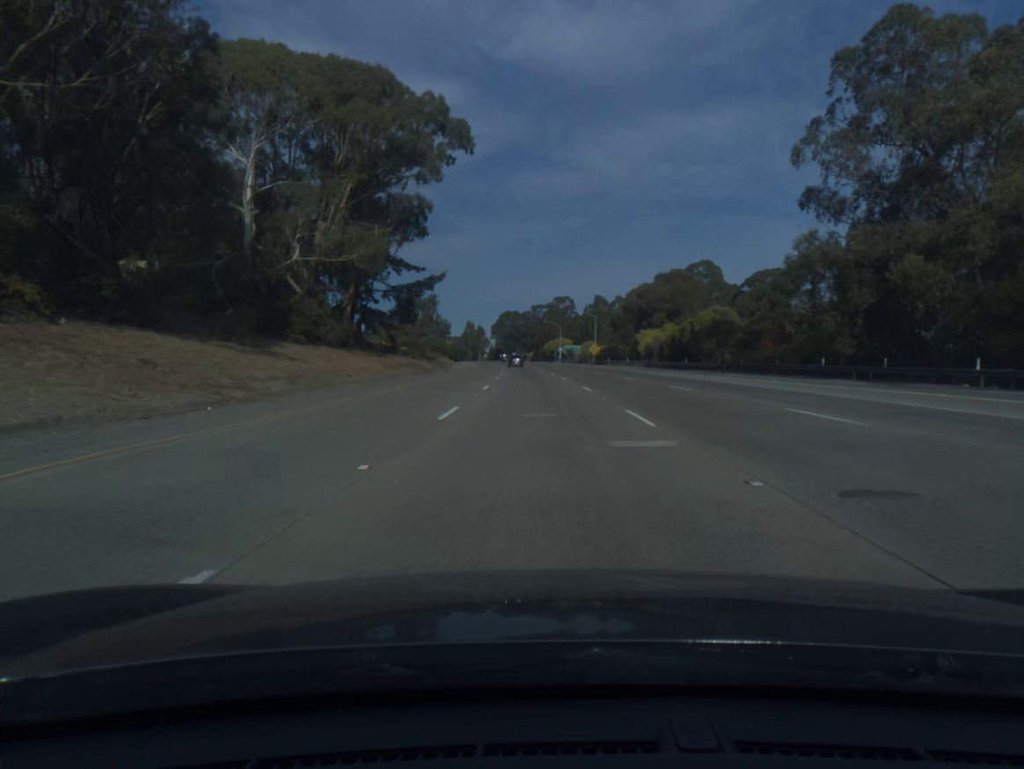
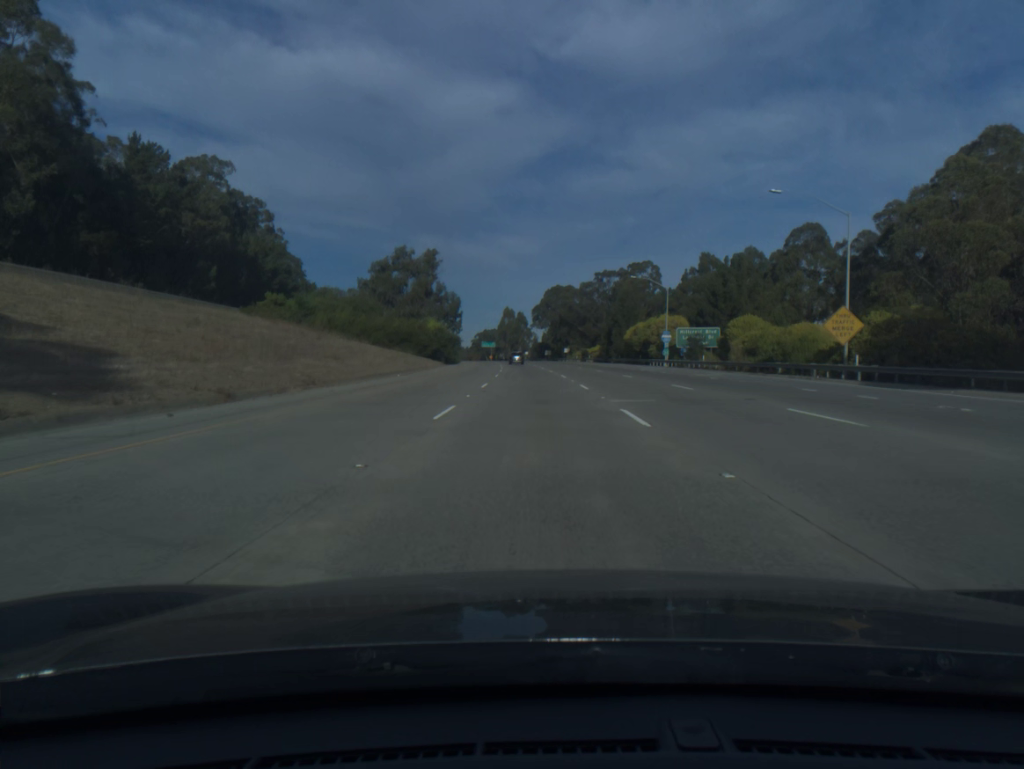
(-3.4, +102.4) m; -4°
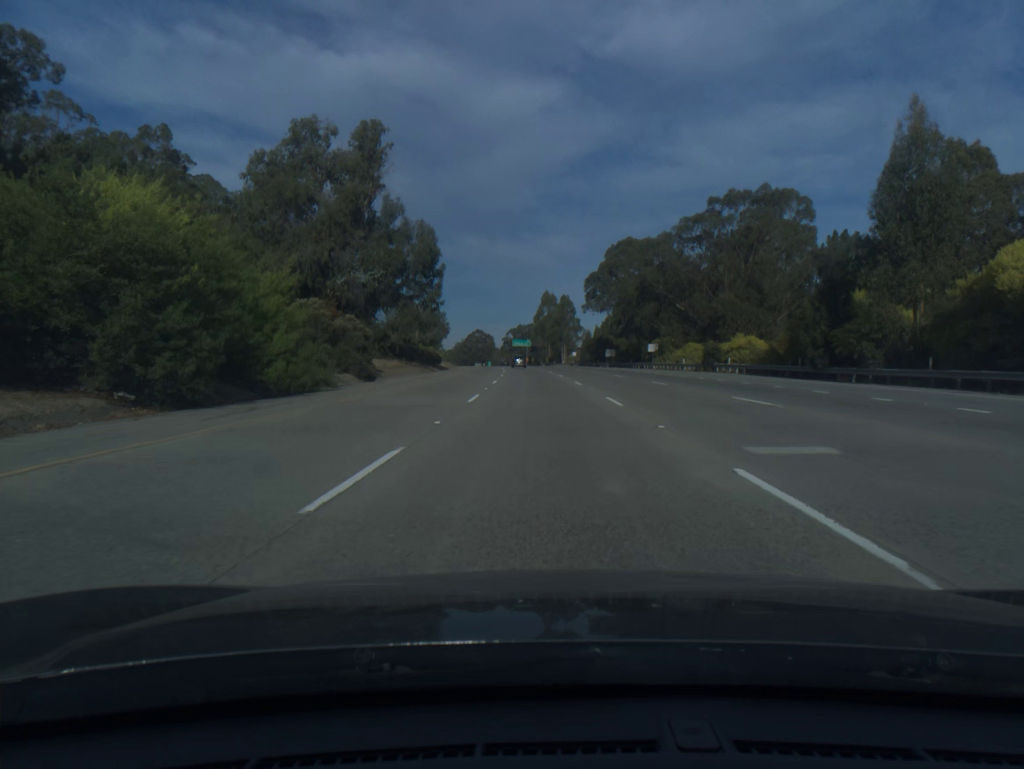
(-2.3, +82.0) m; -3°
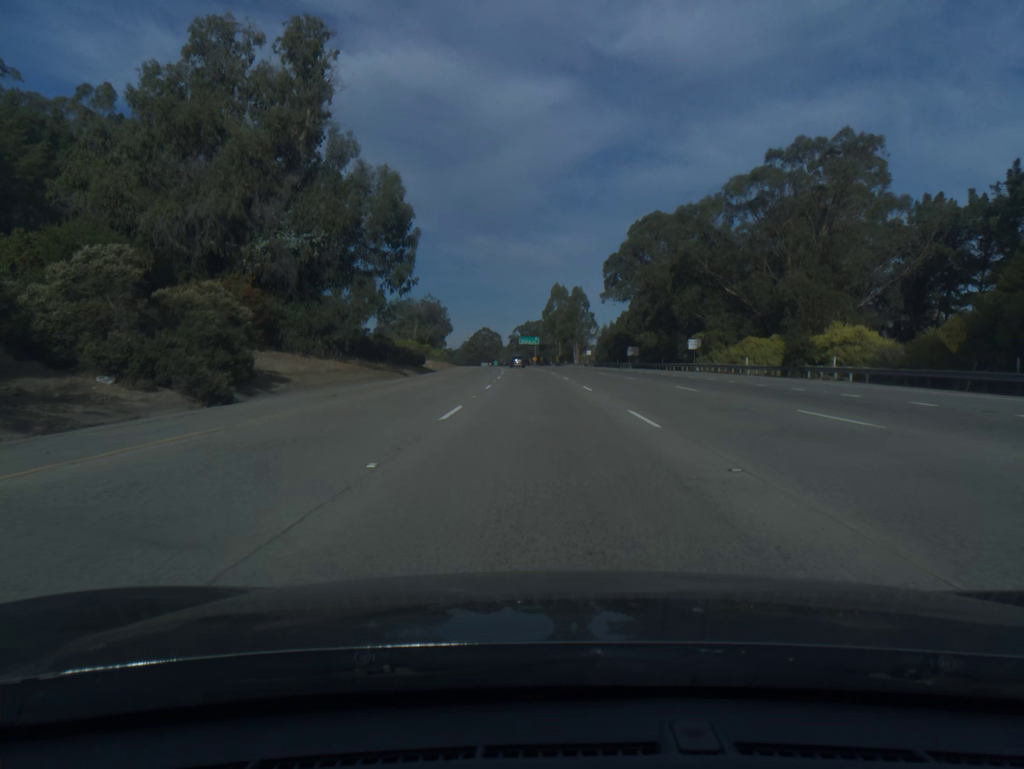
(-0.1, +20.5) m; -1°
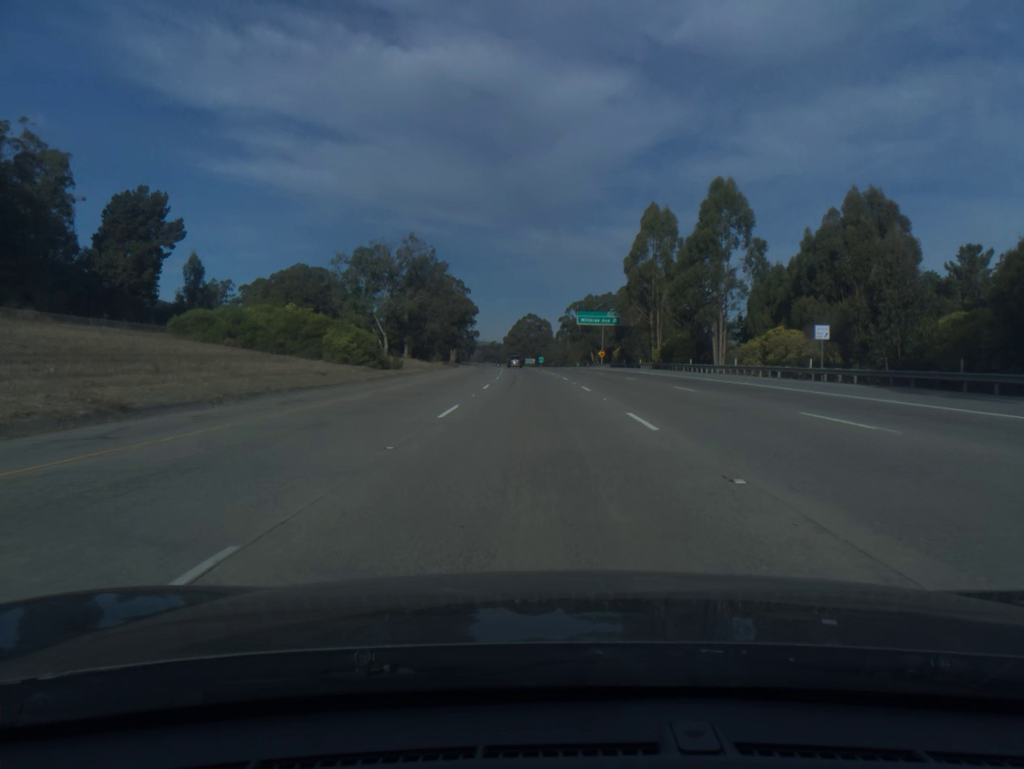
(-3.2, +102.5) m; -4°
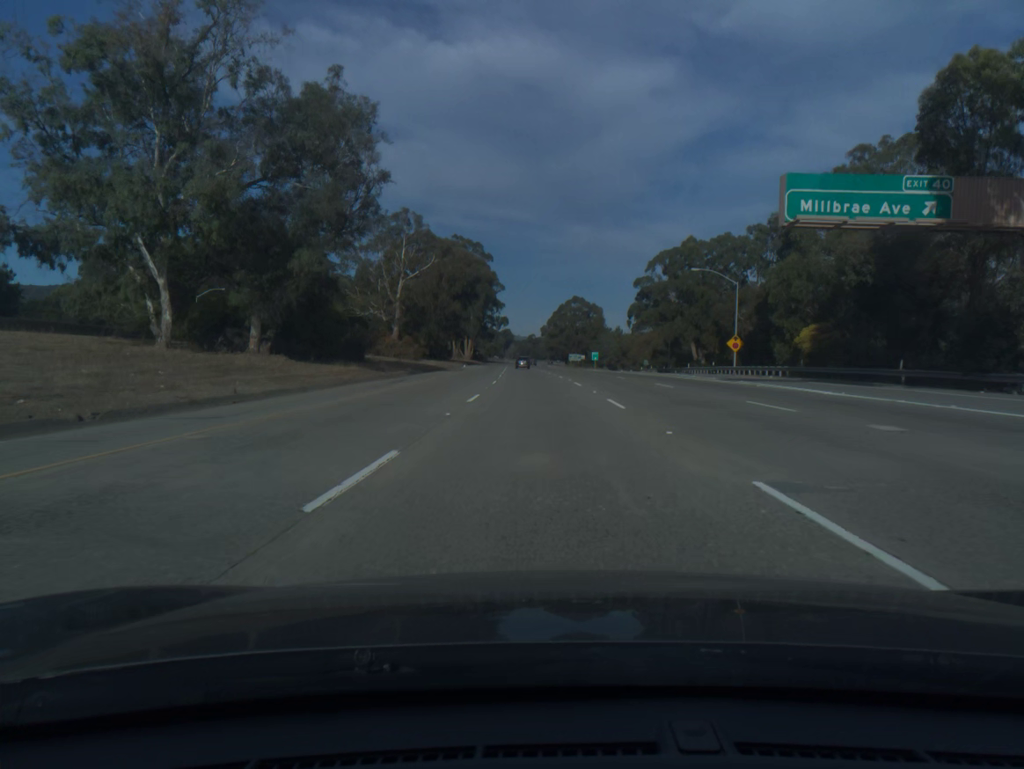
(-2.3, +82.2) m; -3°
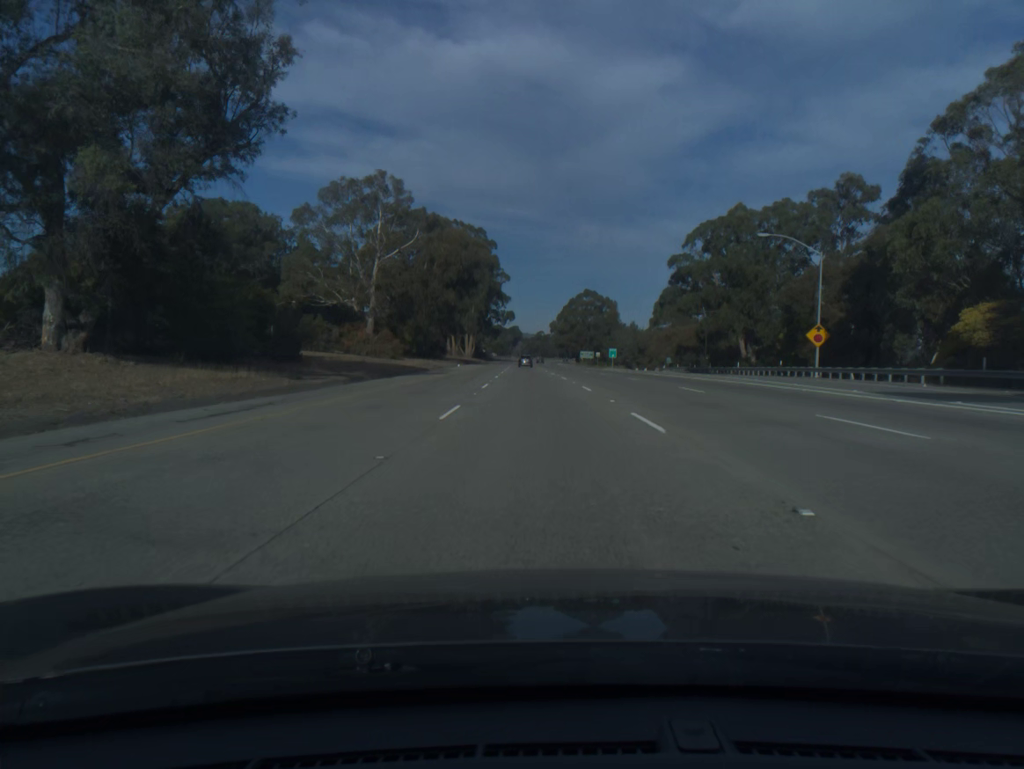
(-0.1, +20.6) m; -1°
